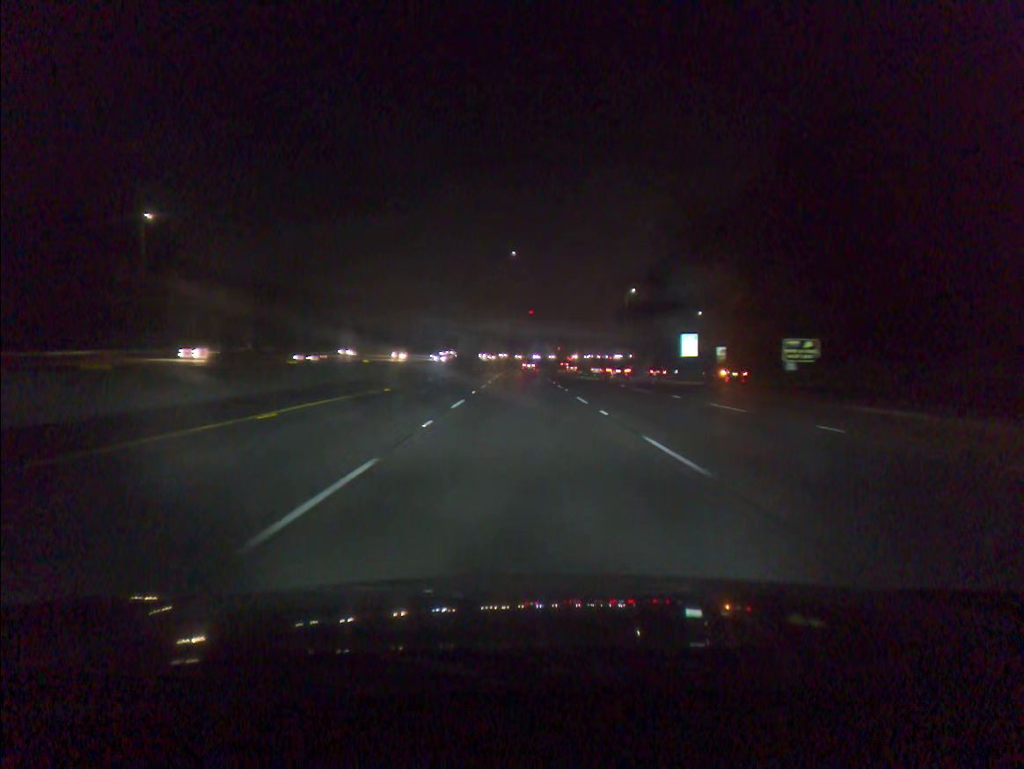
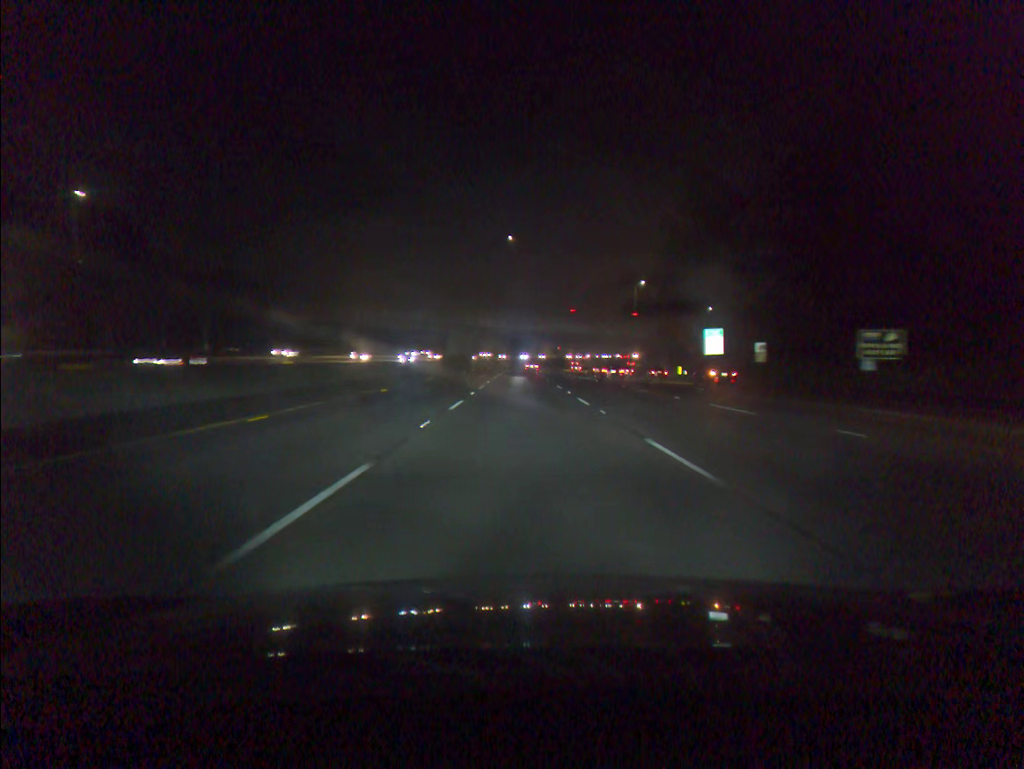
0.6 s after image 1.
(0.0, +15.1) m; 0°
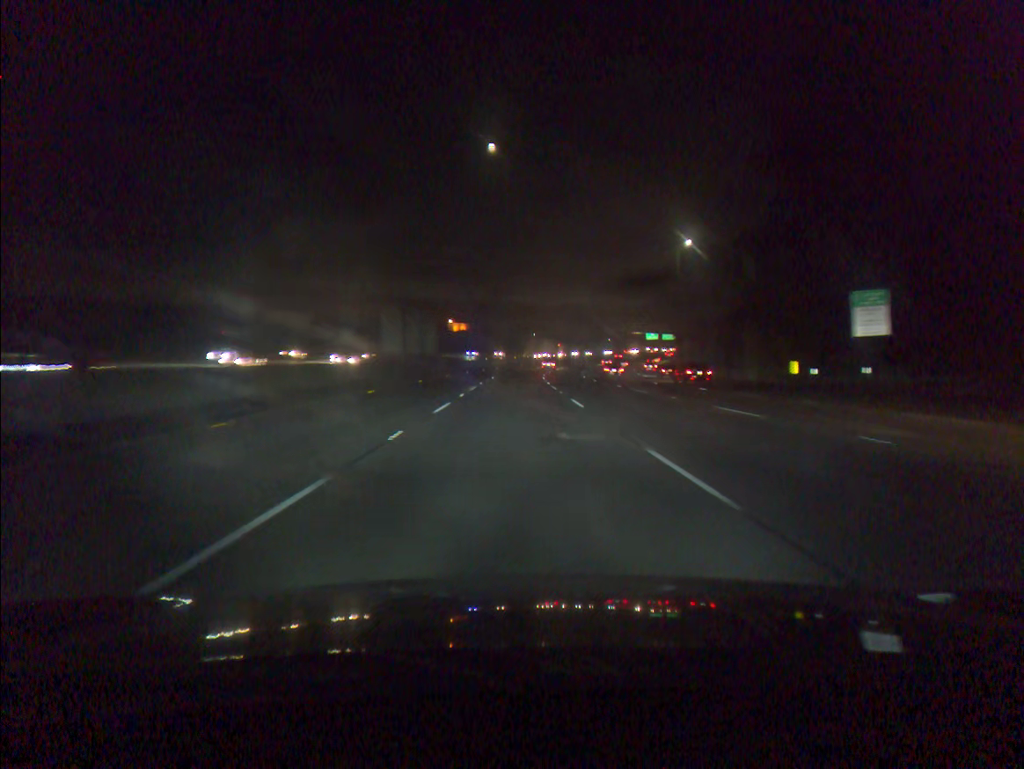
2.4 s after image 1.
(+0.2, +45.1) m; 0°
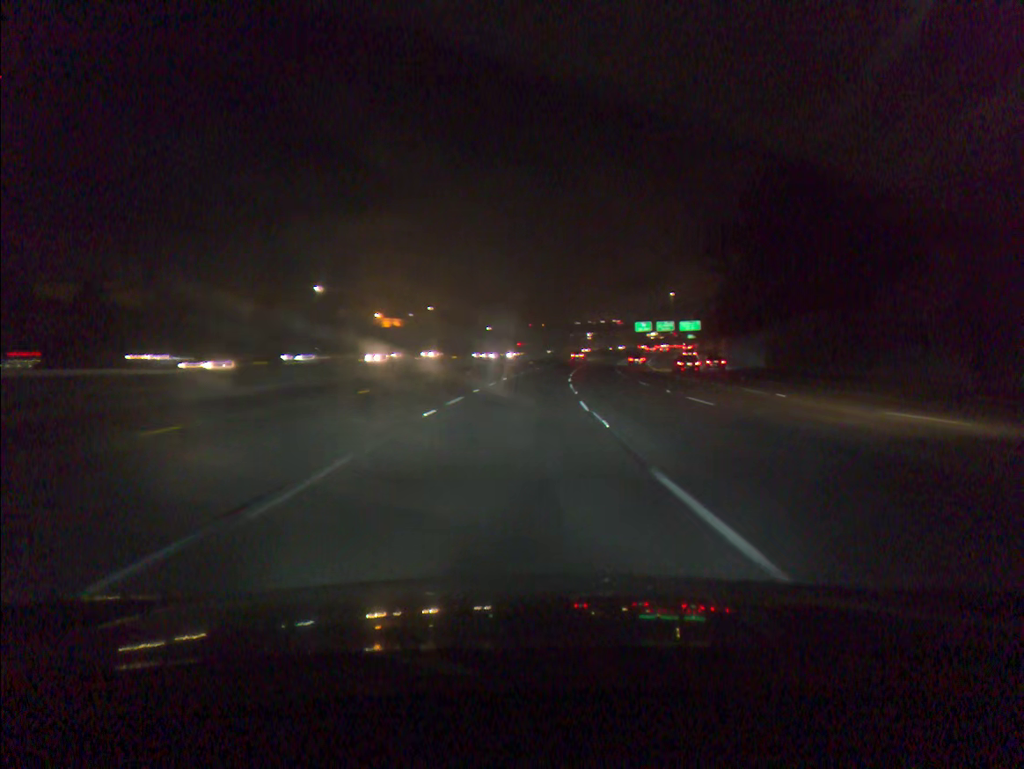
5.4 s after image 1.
(+0.8, +75.0) m; +3°
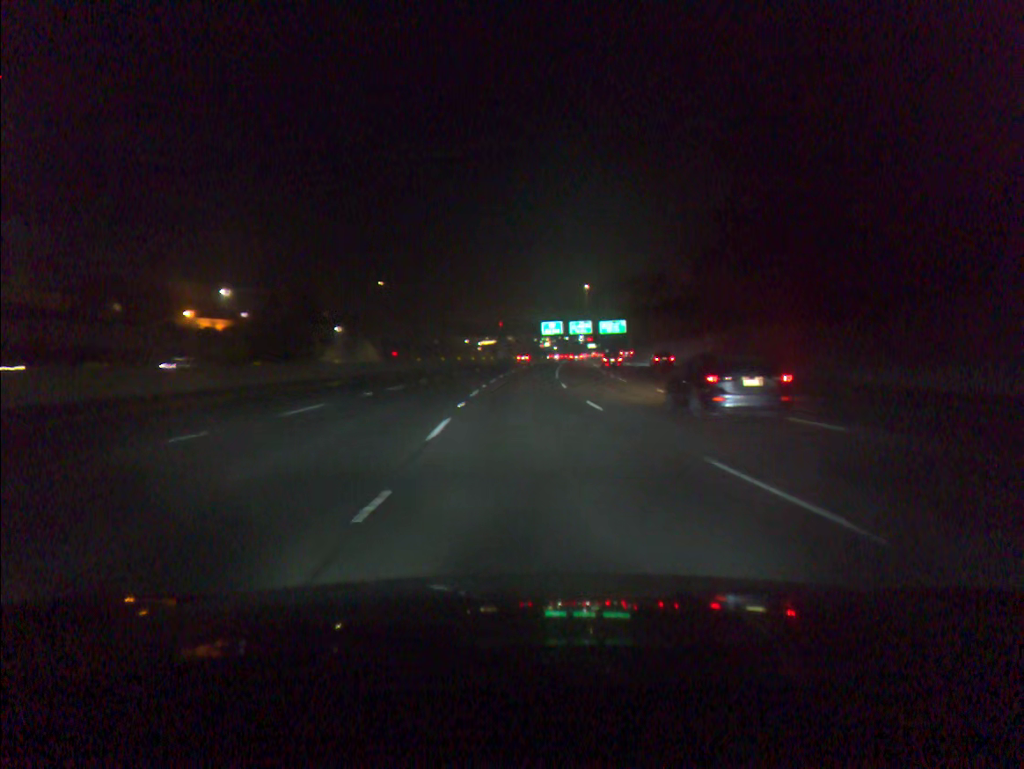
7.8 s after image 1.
(+4.9, +60.8) m; +8°
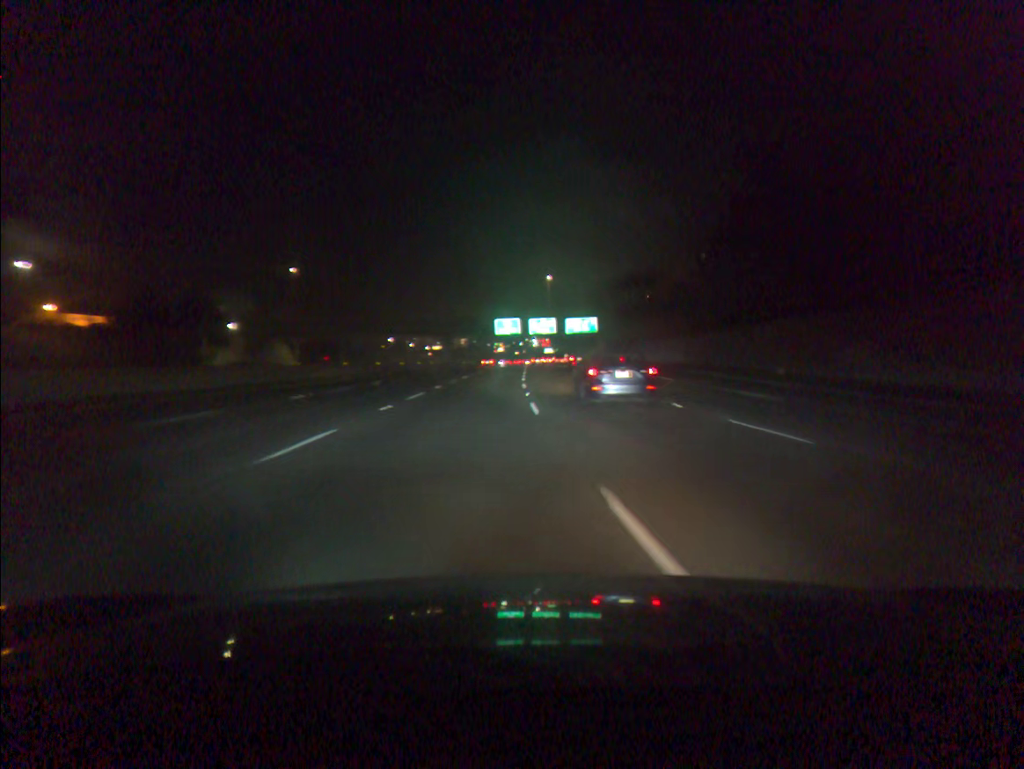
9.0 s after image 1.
(+1.0, +31.8) m; +3°
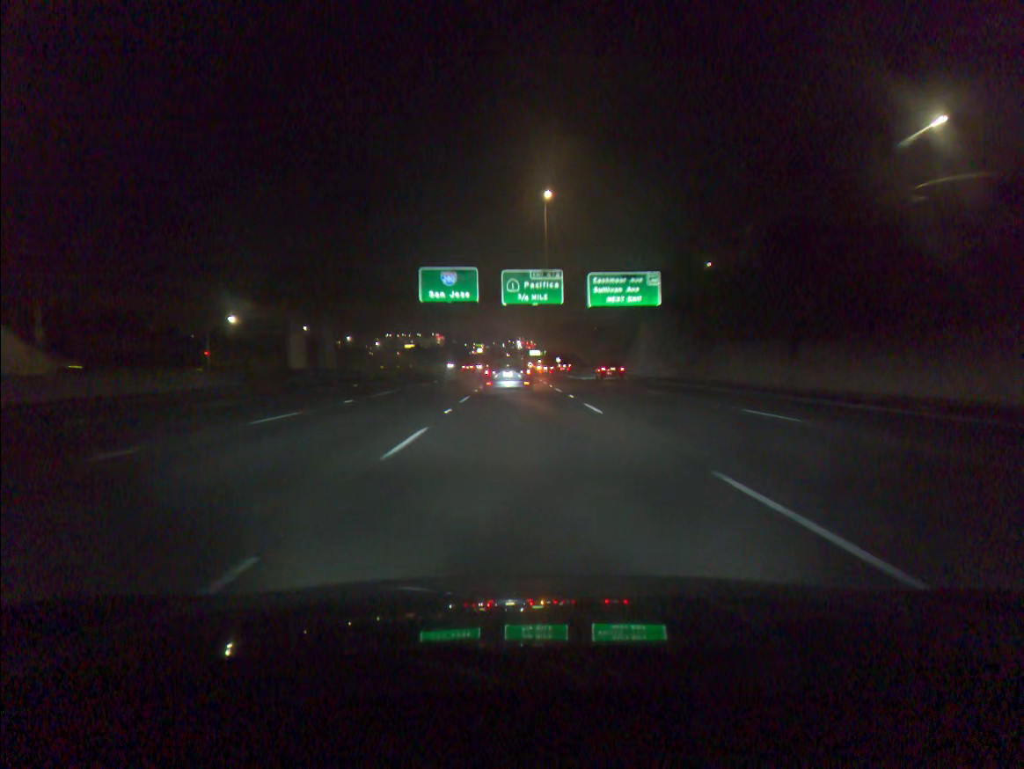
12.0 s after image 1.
(+2.1, +80.7) m; +1°
